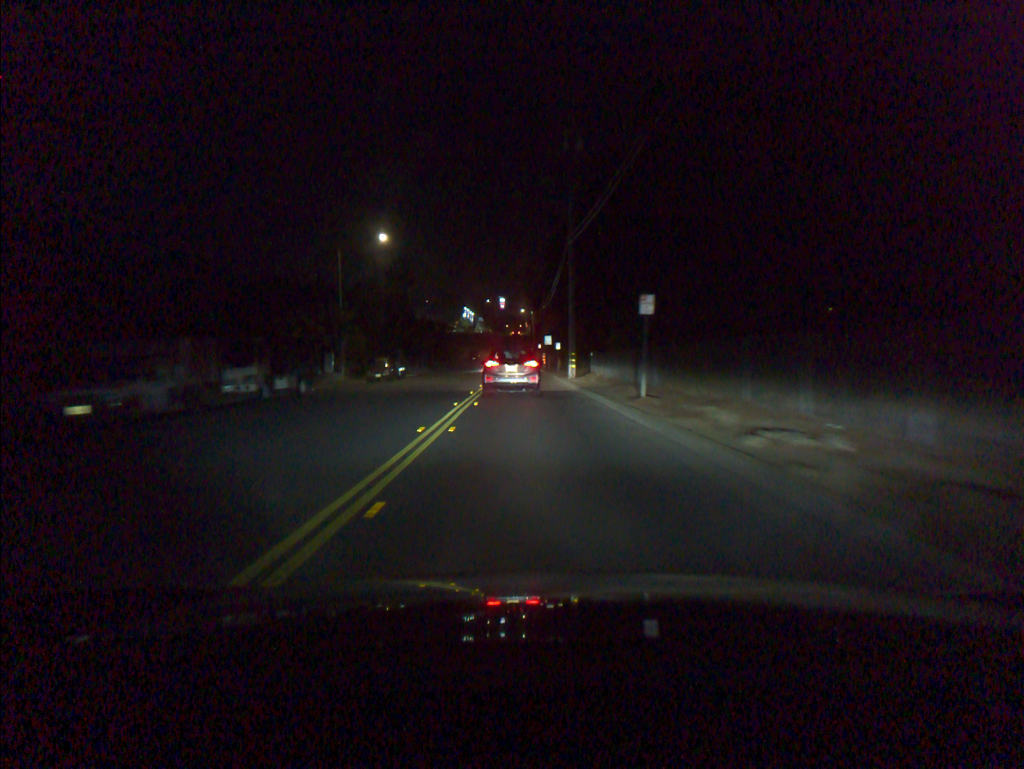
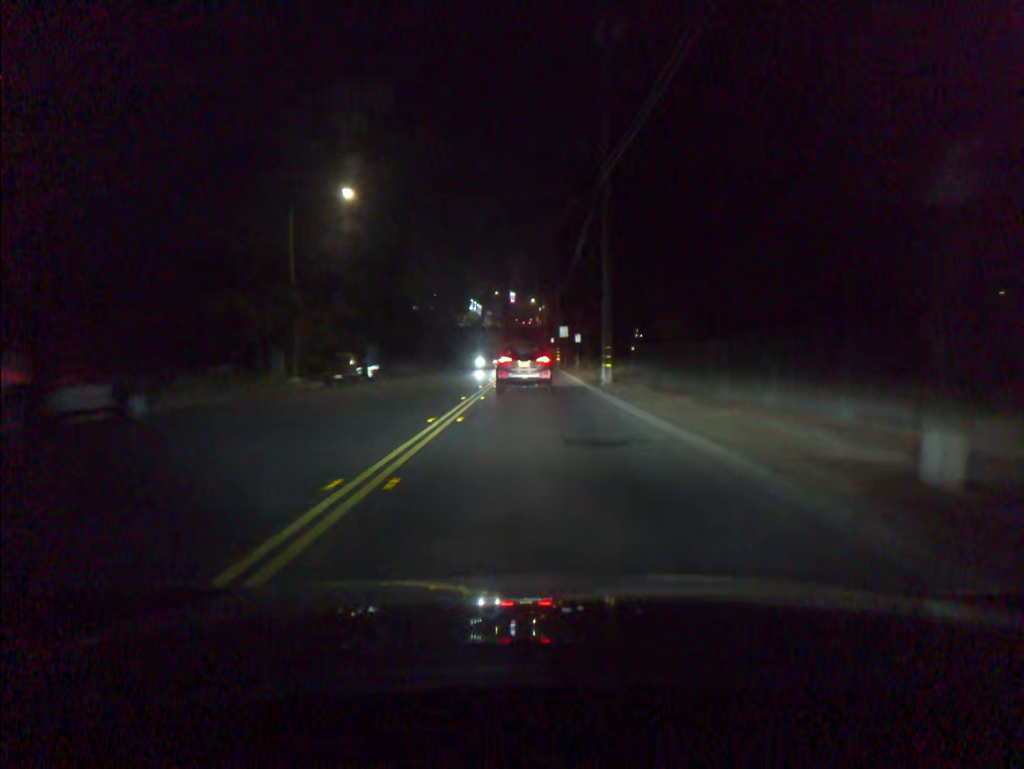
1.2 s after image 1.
(-0.1, +13.4) m; 0°
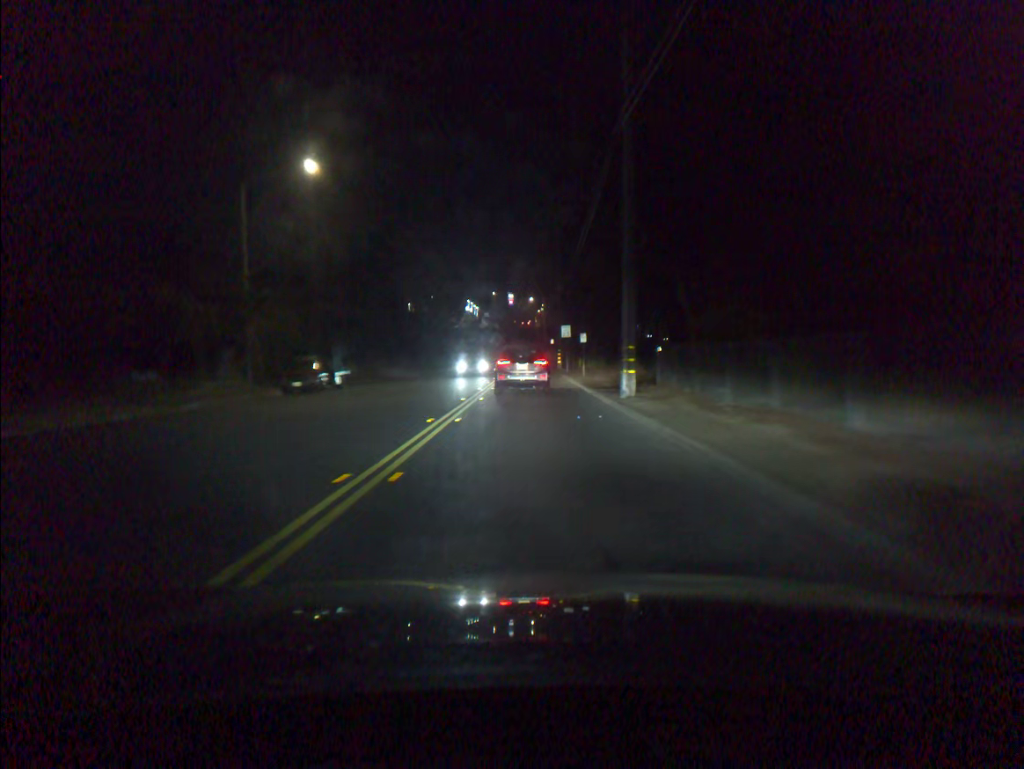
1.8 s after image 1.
(0.0, +6.5) m; 0°
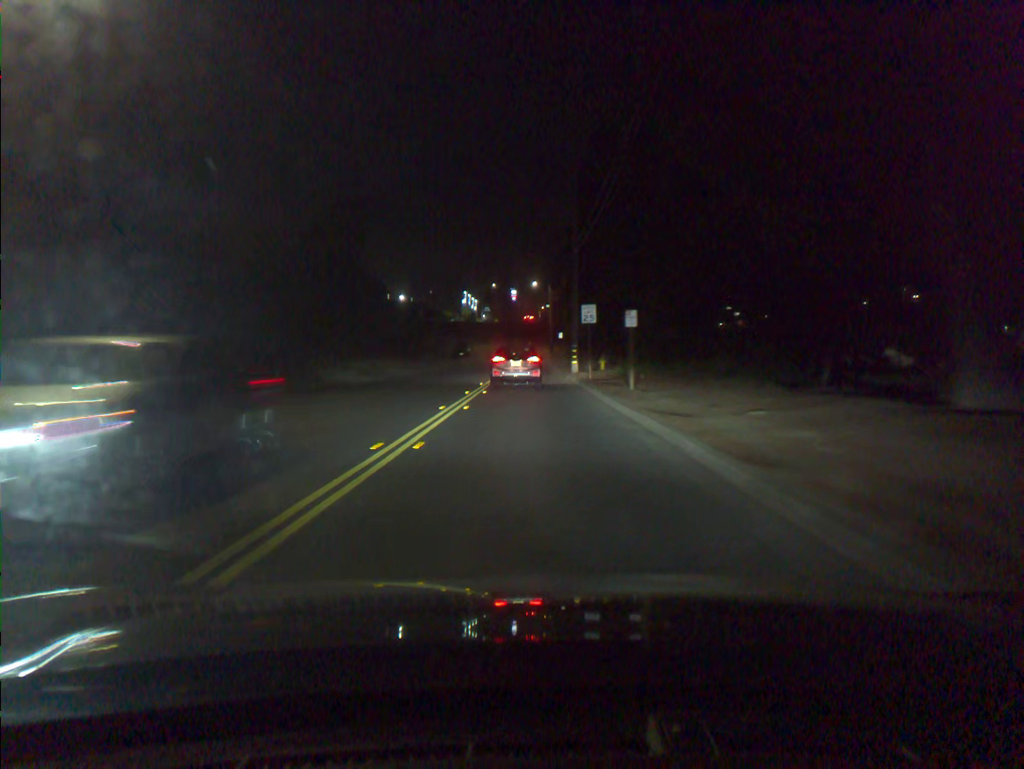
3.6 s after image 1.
(0.0, +19.3) m; 0°
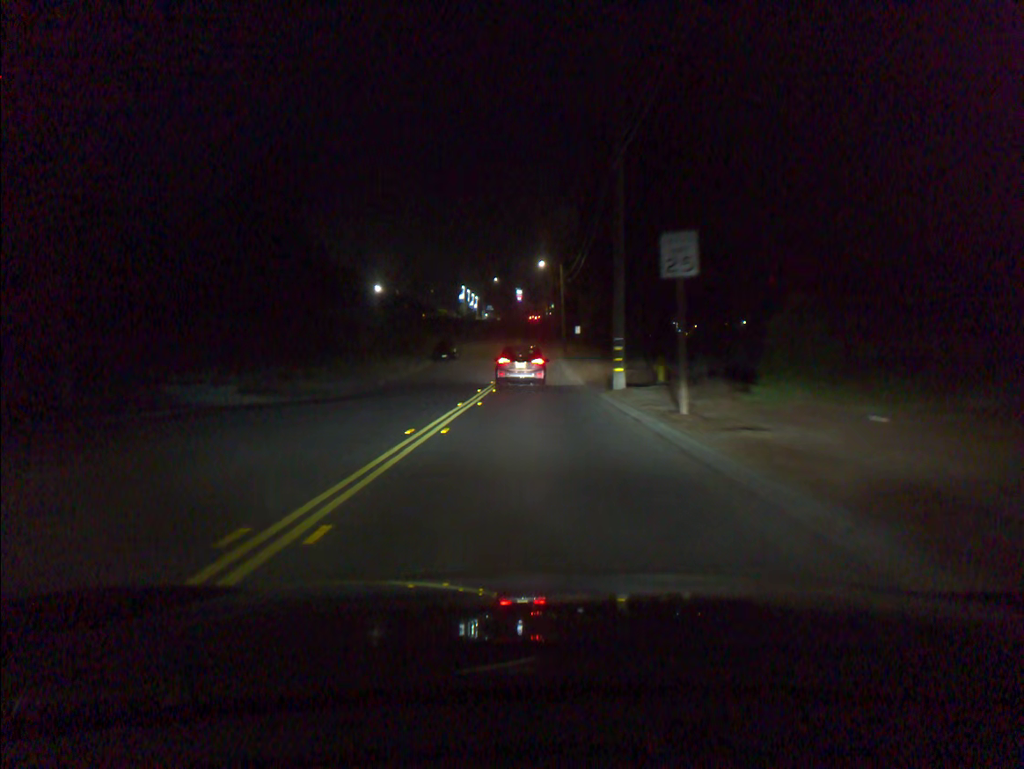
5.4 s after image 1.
(-0.1, +19.4) m; 0°
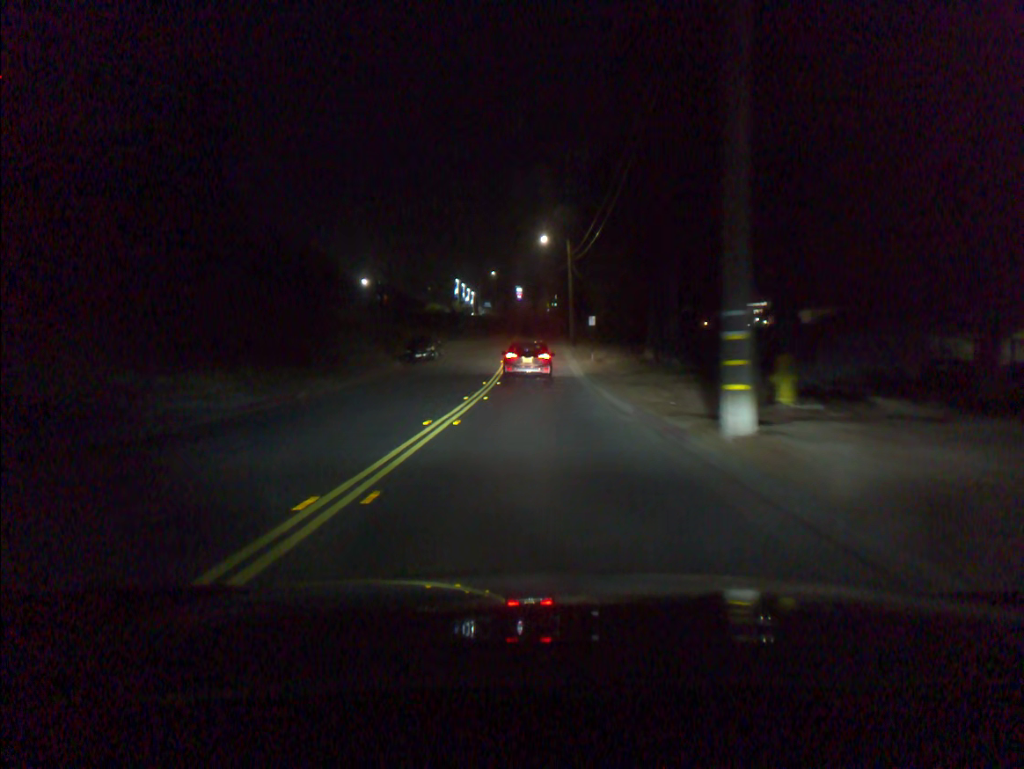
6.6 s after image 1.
(0.0, +13.0) m; 0°
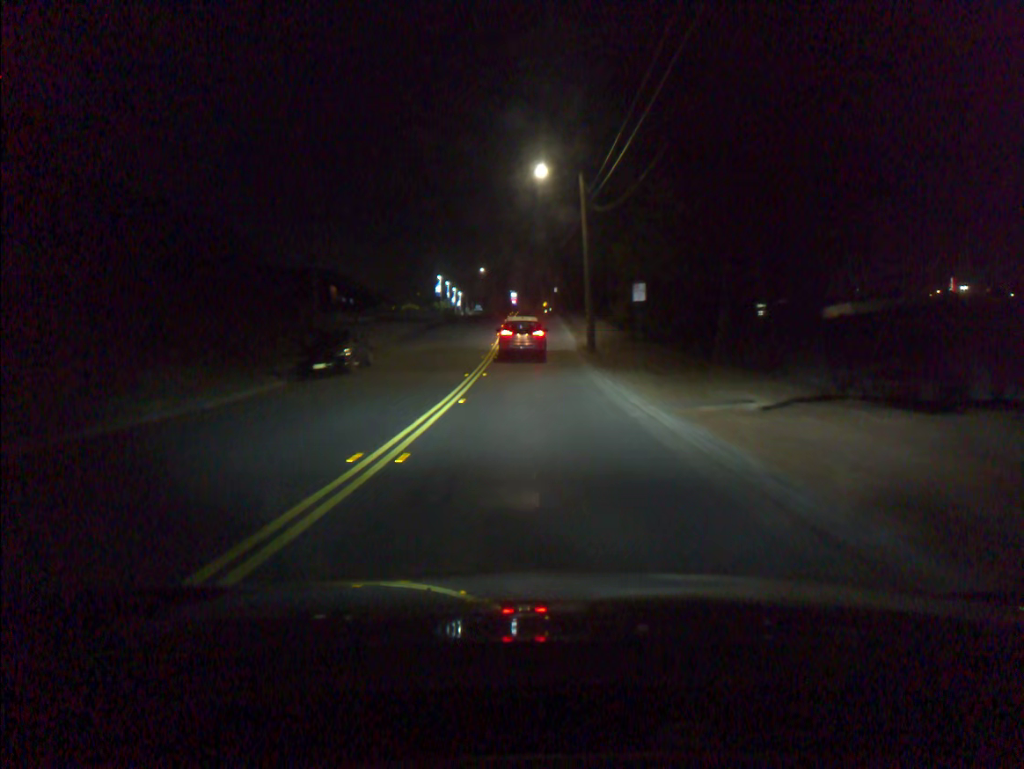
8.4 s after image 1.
(0.0, +19.7) m; 0°
